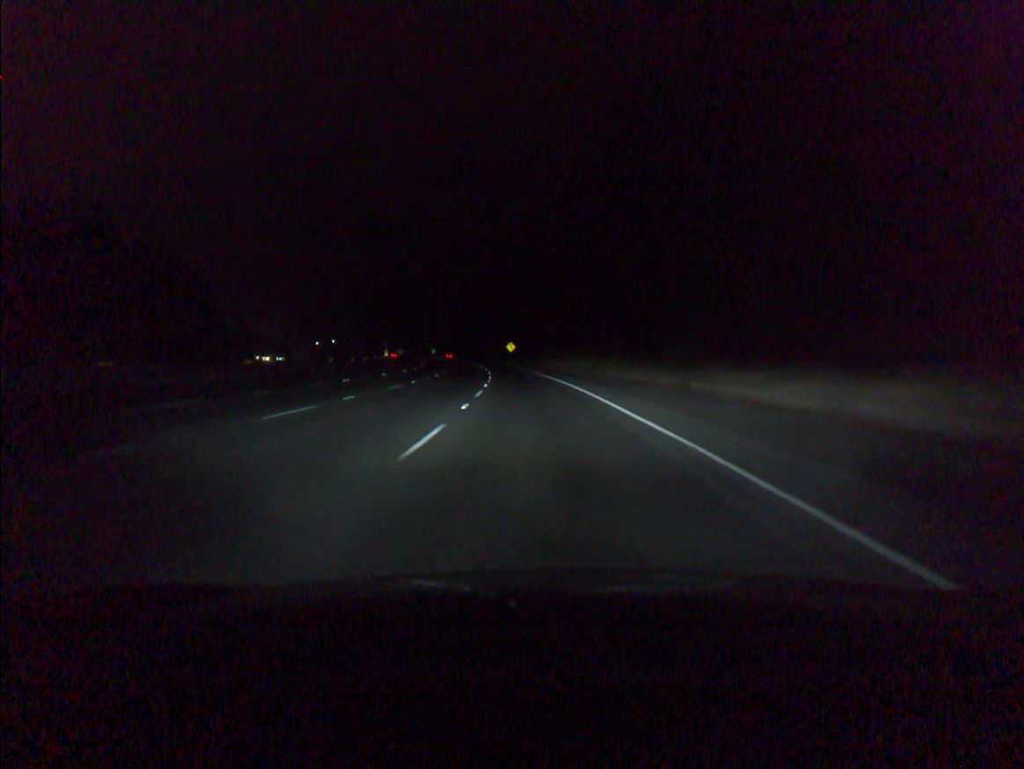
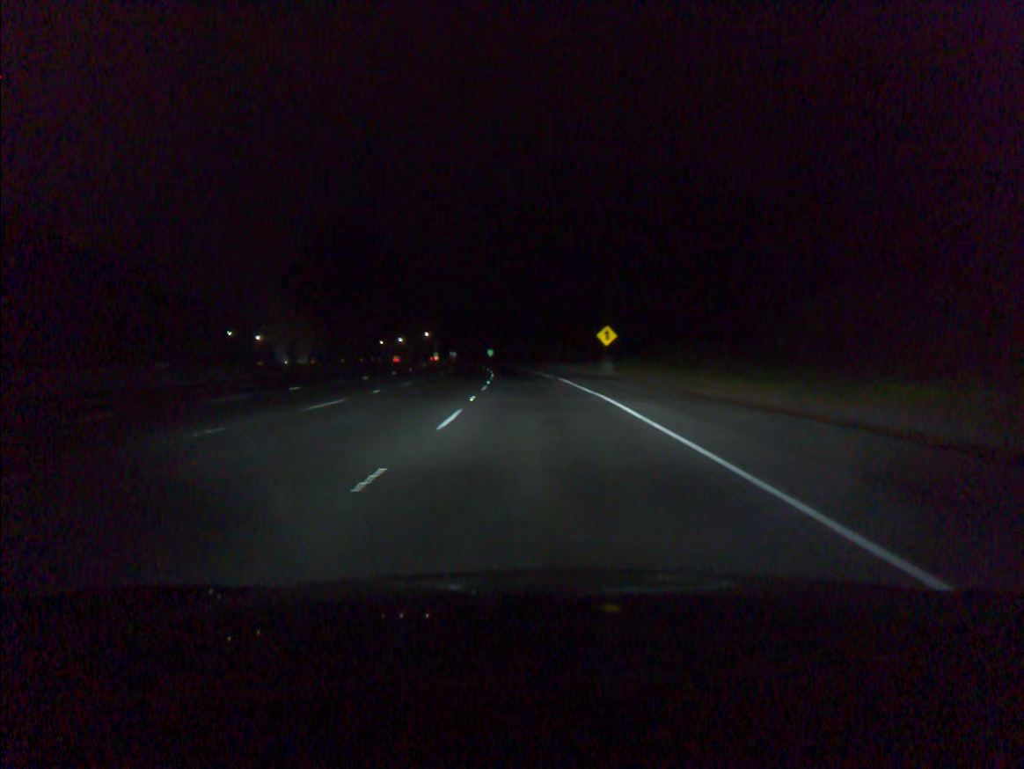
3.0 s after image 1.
(-4.2, +83.8) m; -6°
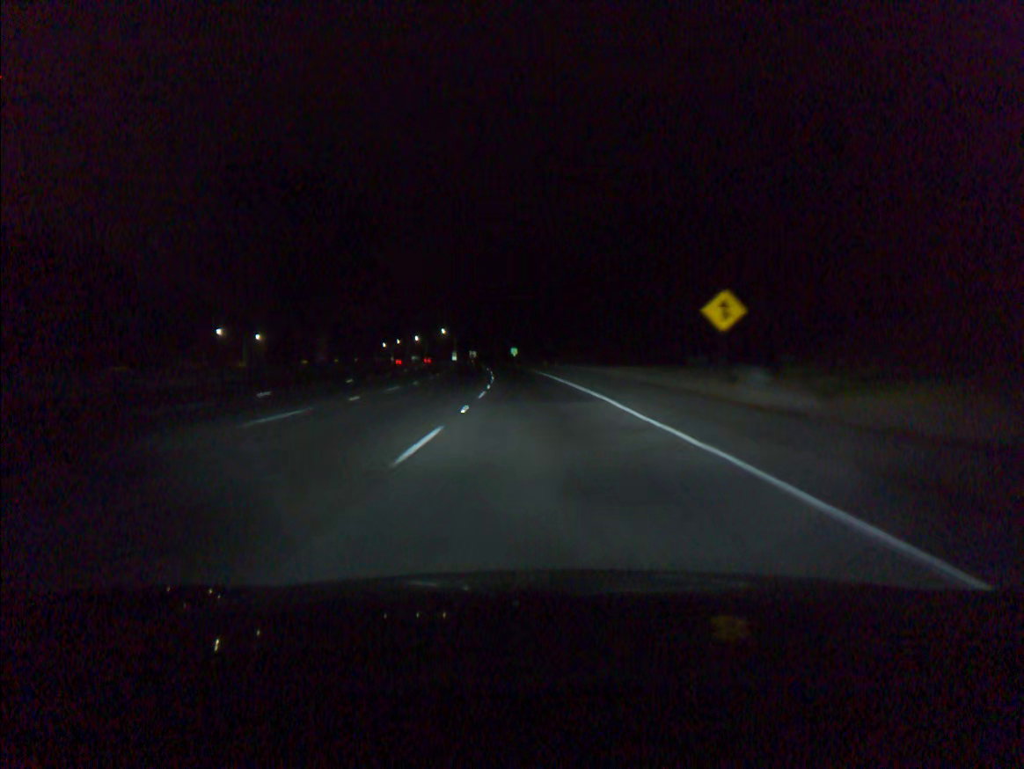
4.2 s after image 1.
(-0.6, +33.5) m; -2°
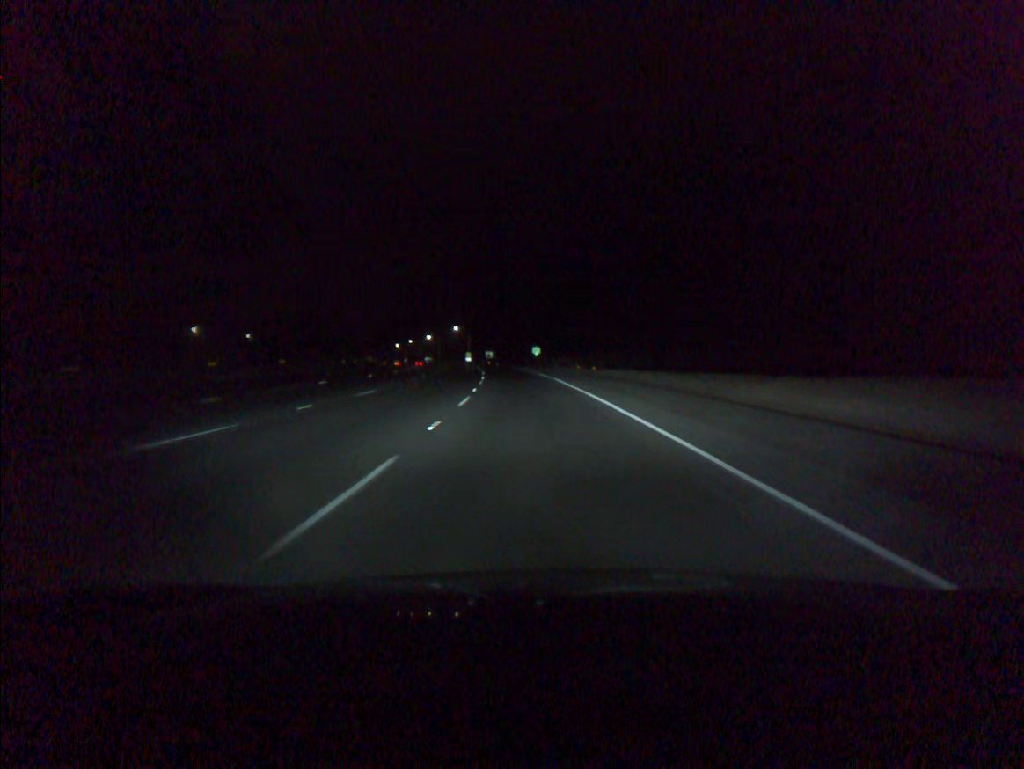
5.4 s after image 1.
(-0.5, +33.5) m; -2°
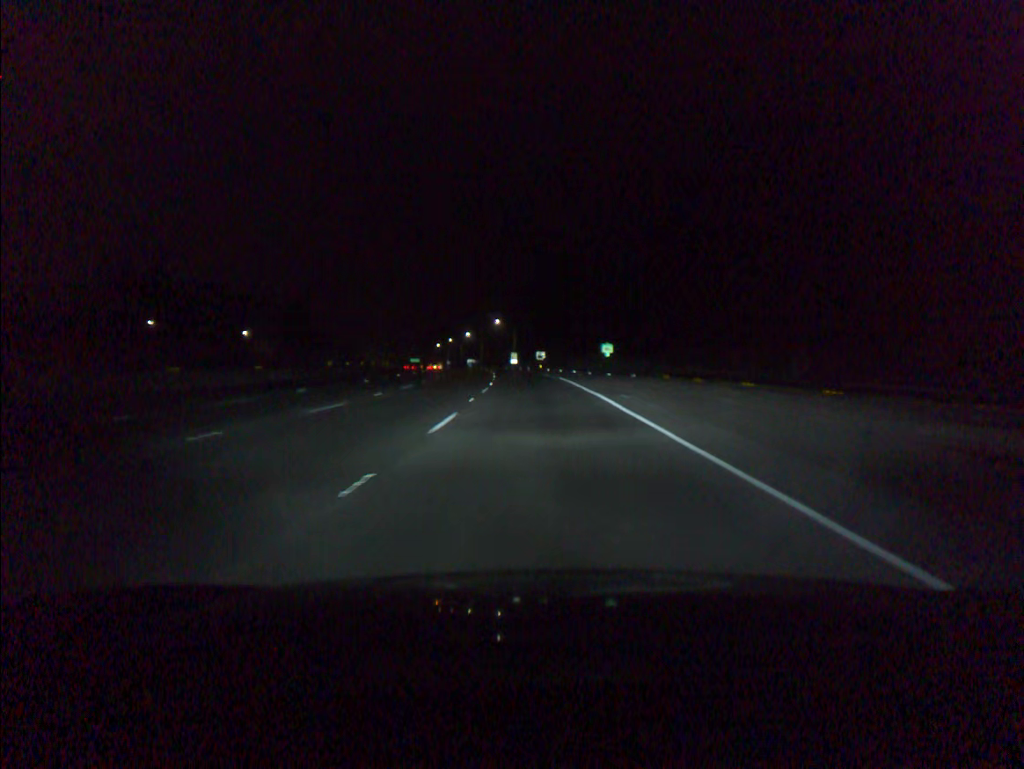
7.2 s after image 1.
(-1.8, +50.3) m; -4°
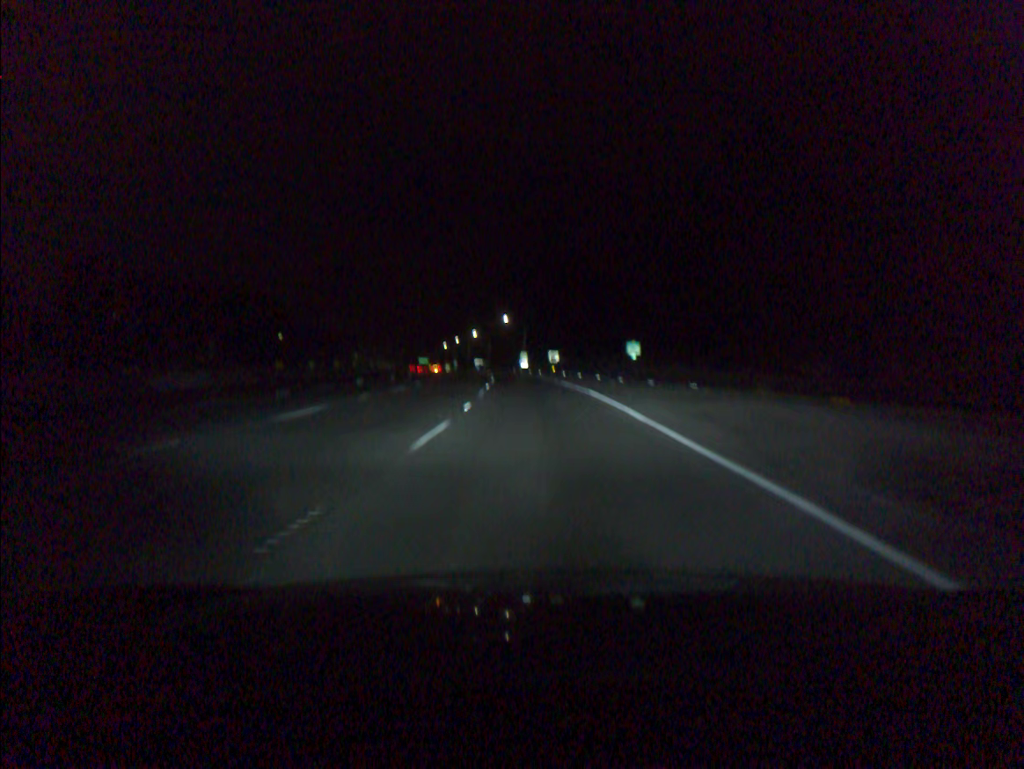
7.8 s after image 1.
(-0.1, +16.8) m; -1°
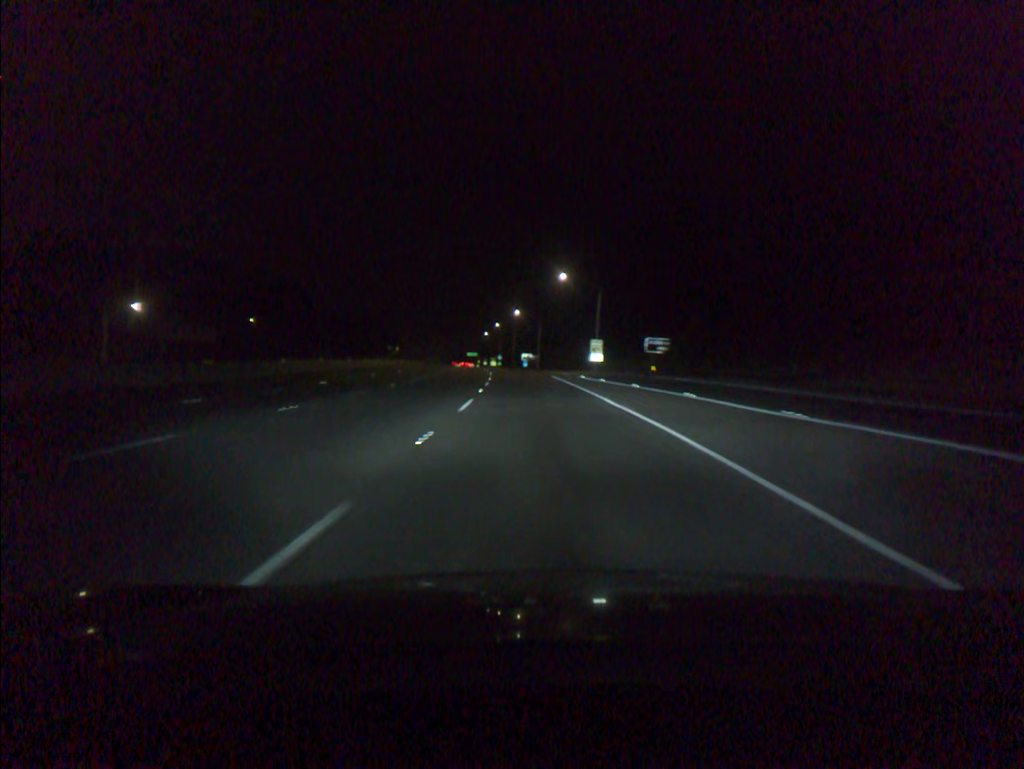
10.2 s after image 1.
(-2.5, +67.1) m; -4°
